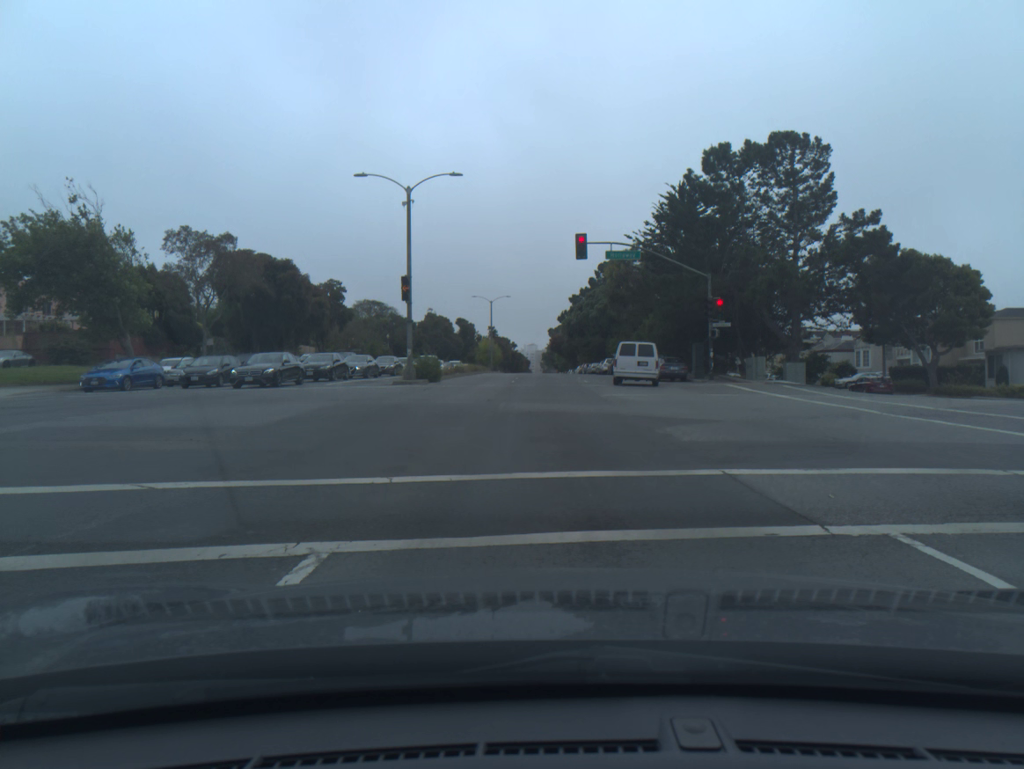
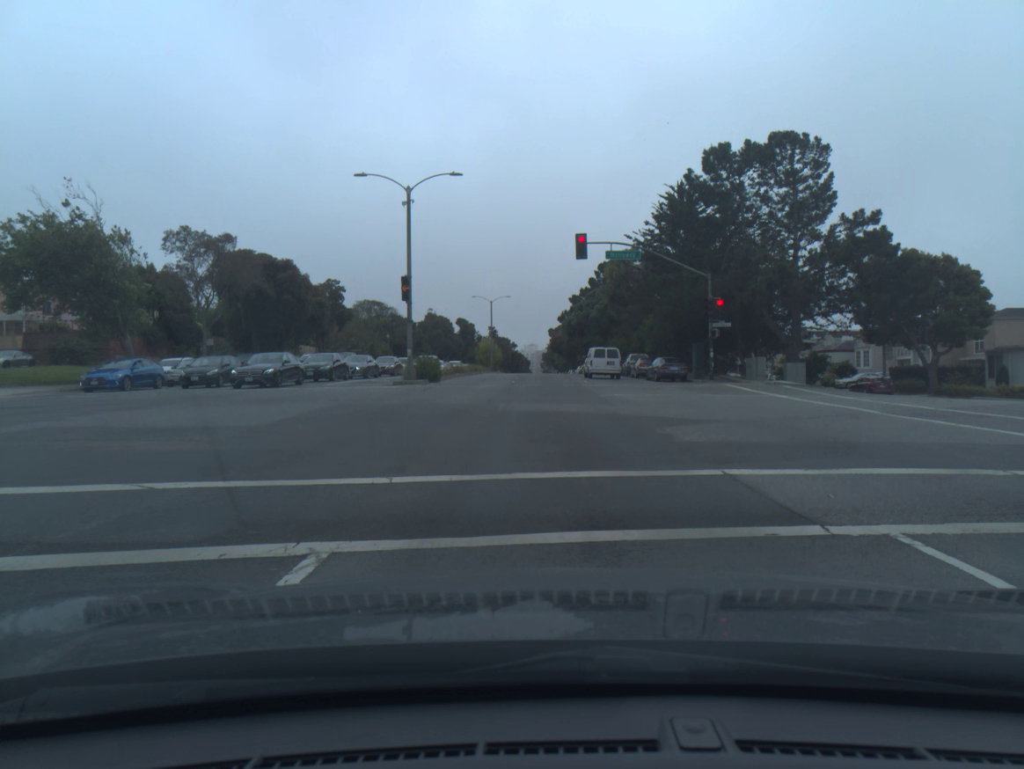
(0.0, 0.0) m; 0°
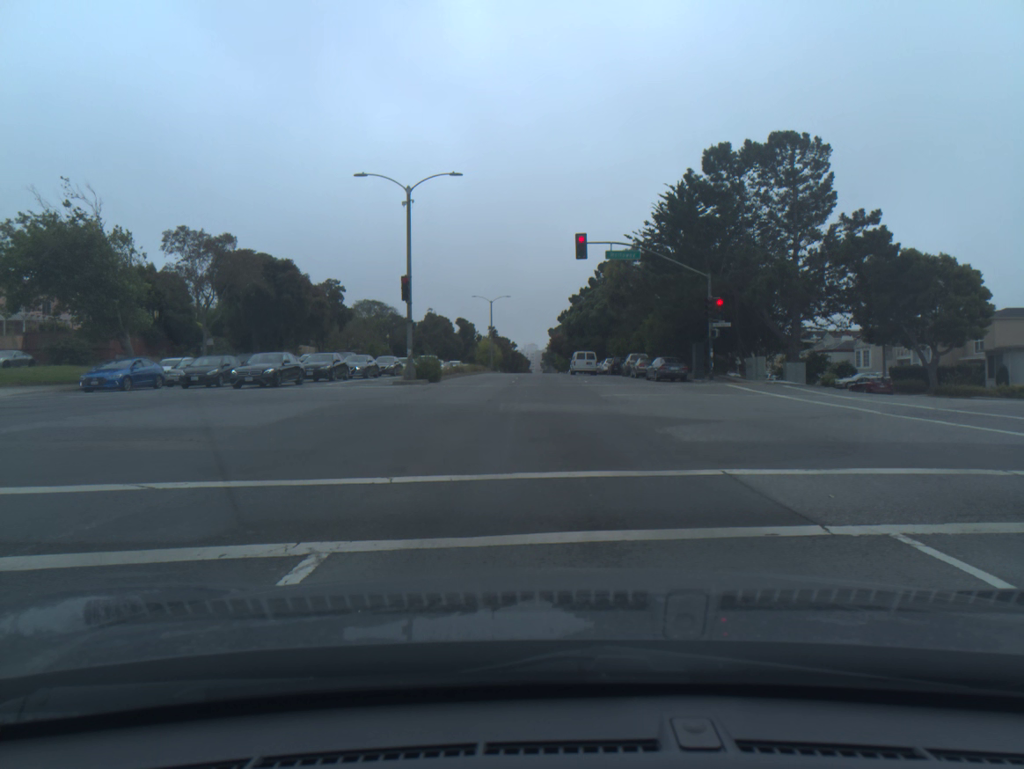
(0.0, 0.0) m; 0°
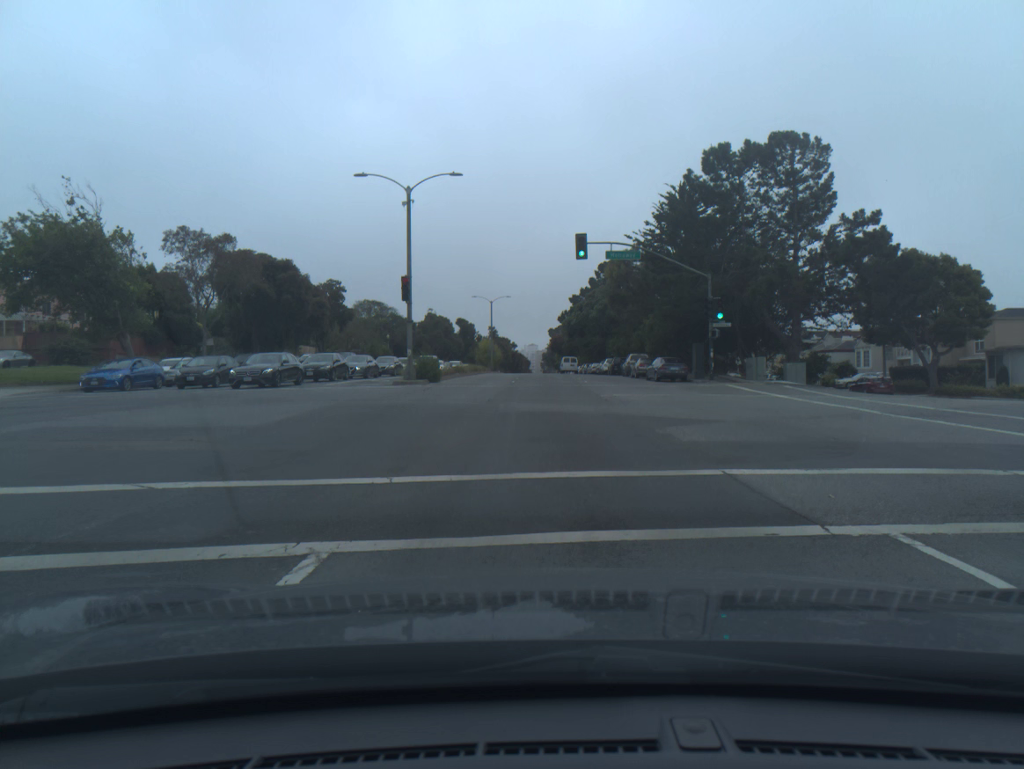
(0.0, 0.0) m; 0°
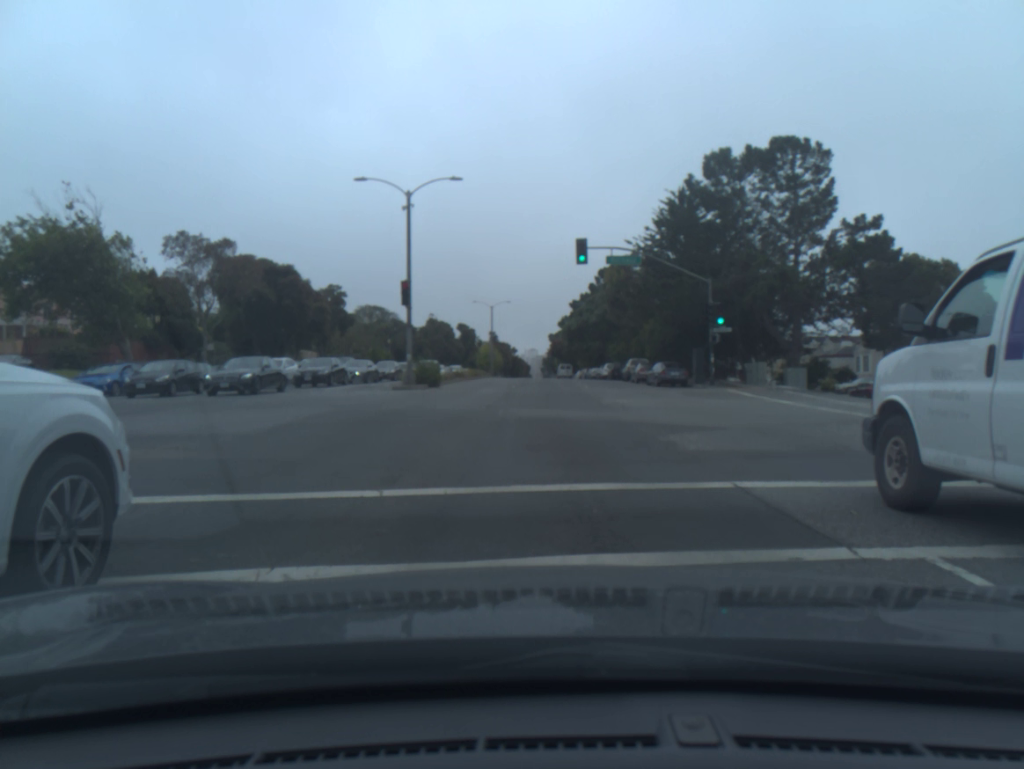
(0.0, +0.4) m; 0°
